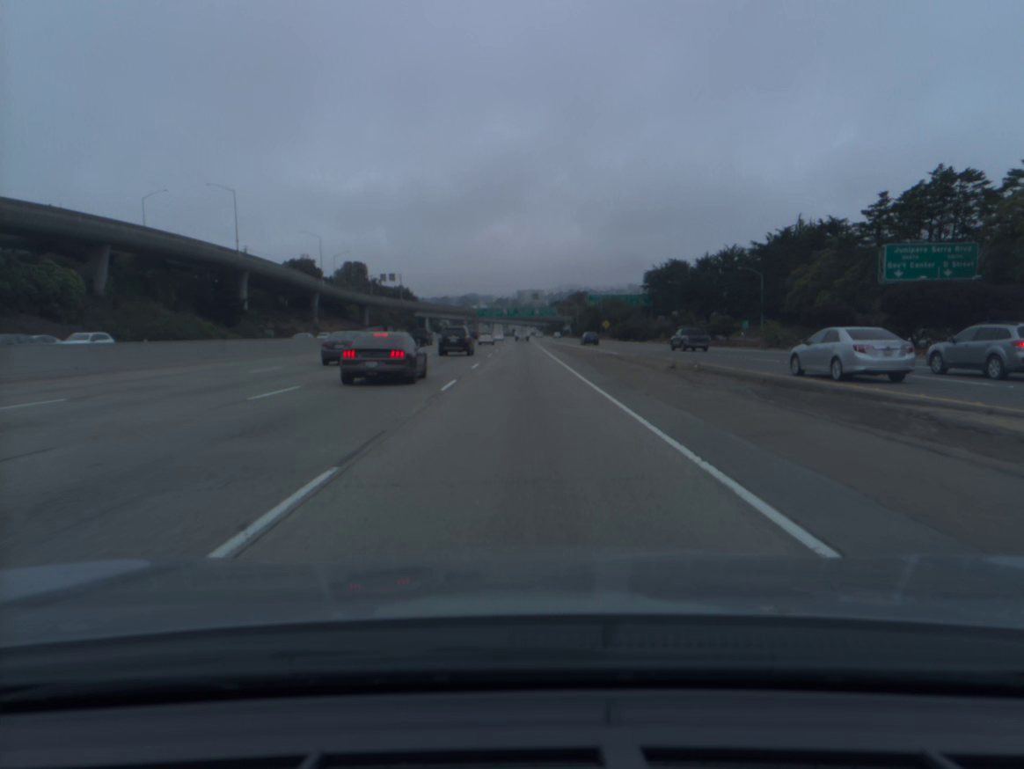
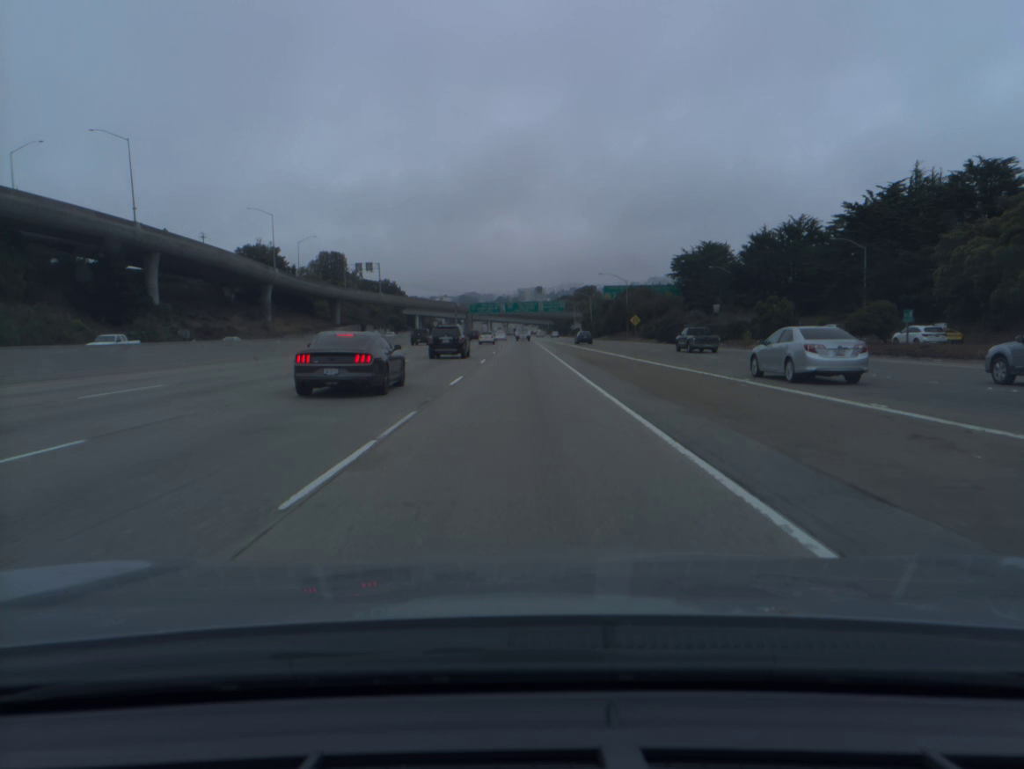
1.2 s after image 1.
(0.0, +38.5) m; 0°
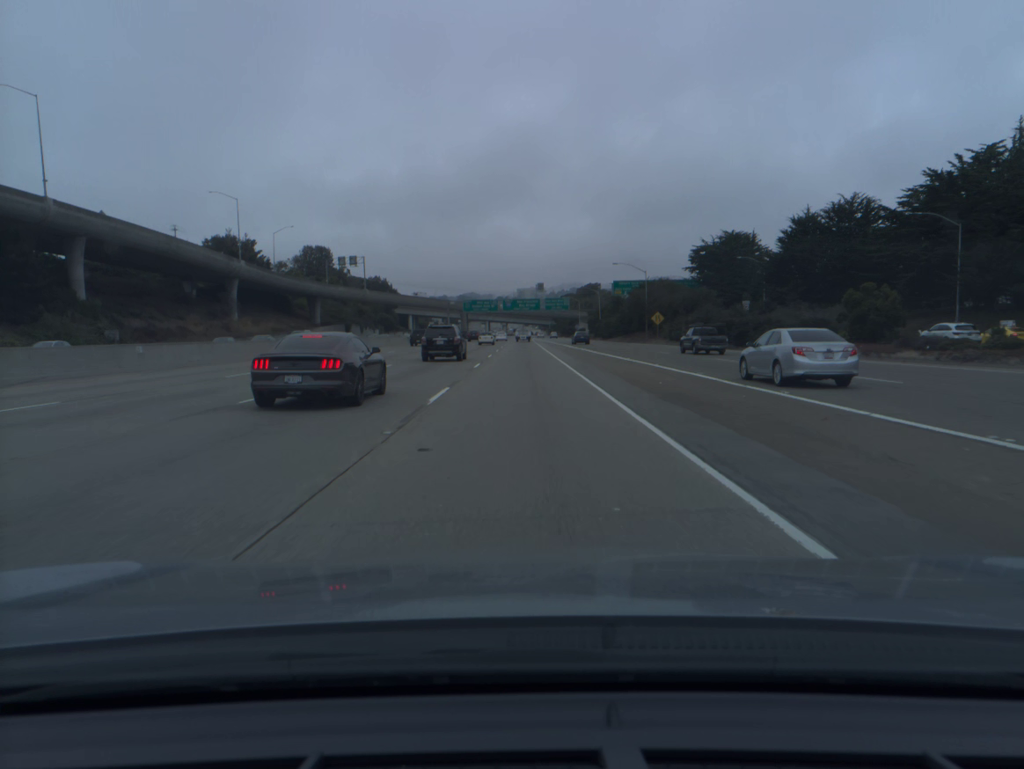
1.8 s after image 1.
(0.0, +19.4) m; 0°
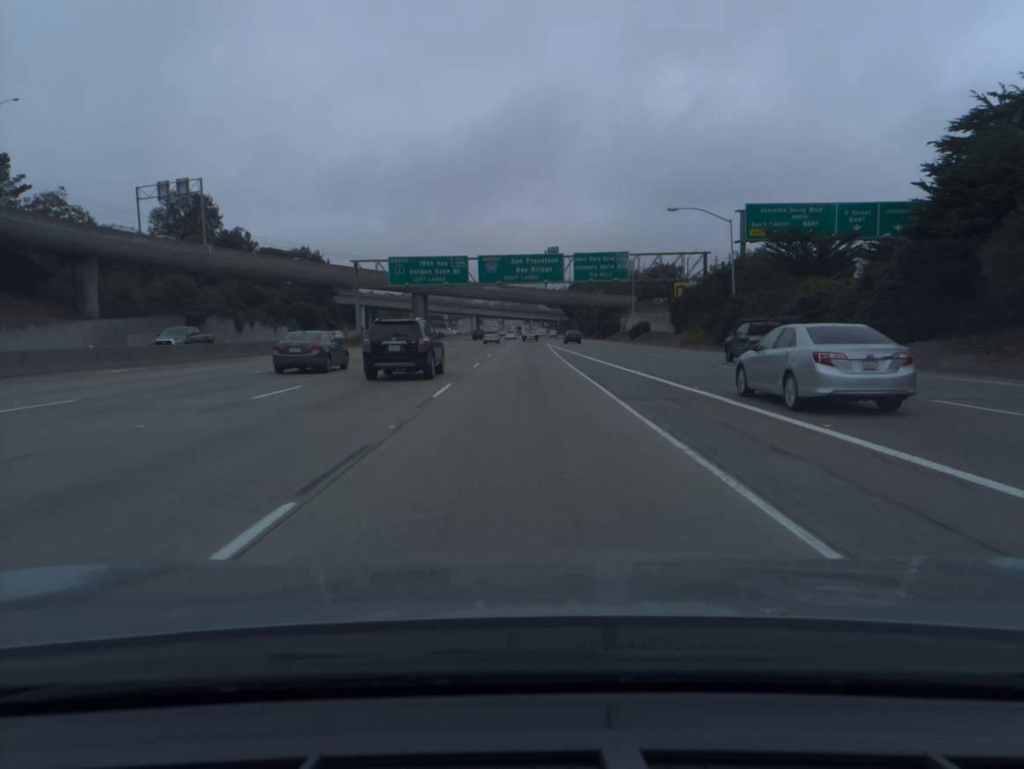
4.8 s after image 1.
(0.0, +98.3) m; 0°
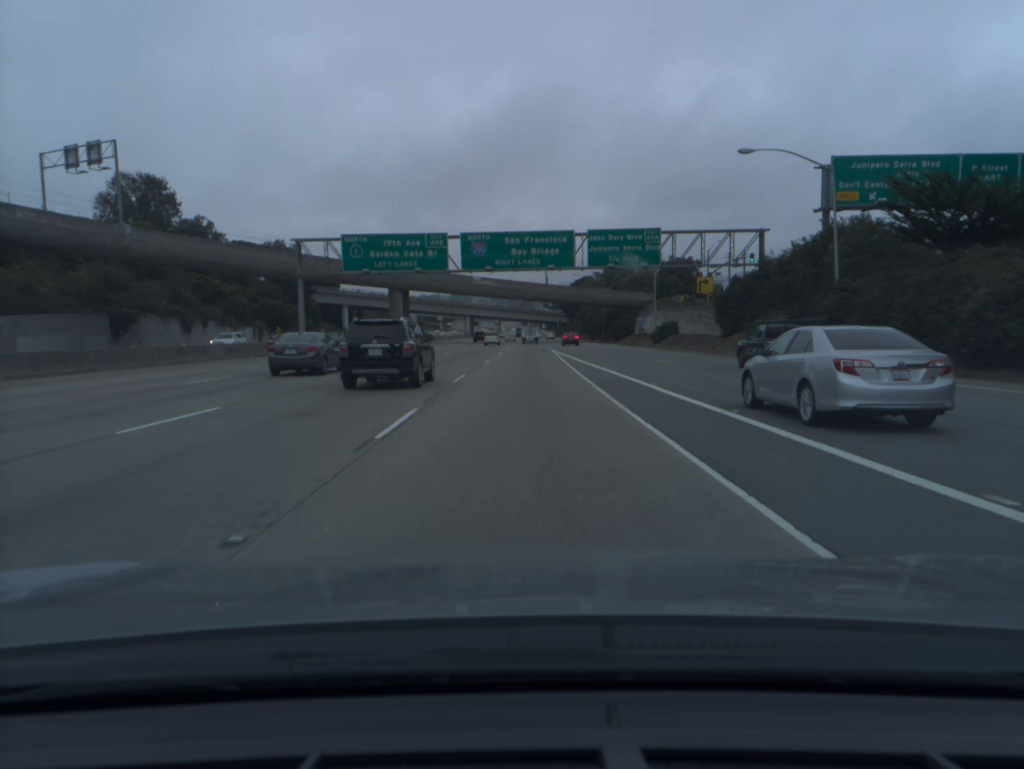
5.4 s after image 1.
(0.0, +19.8) m; 0°
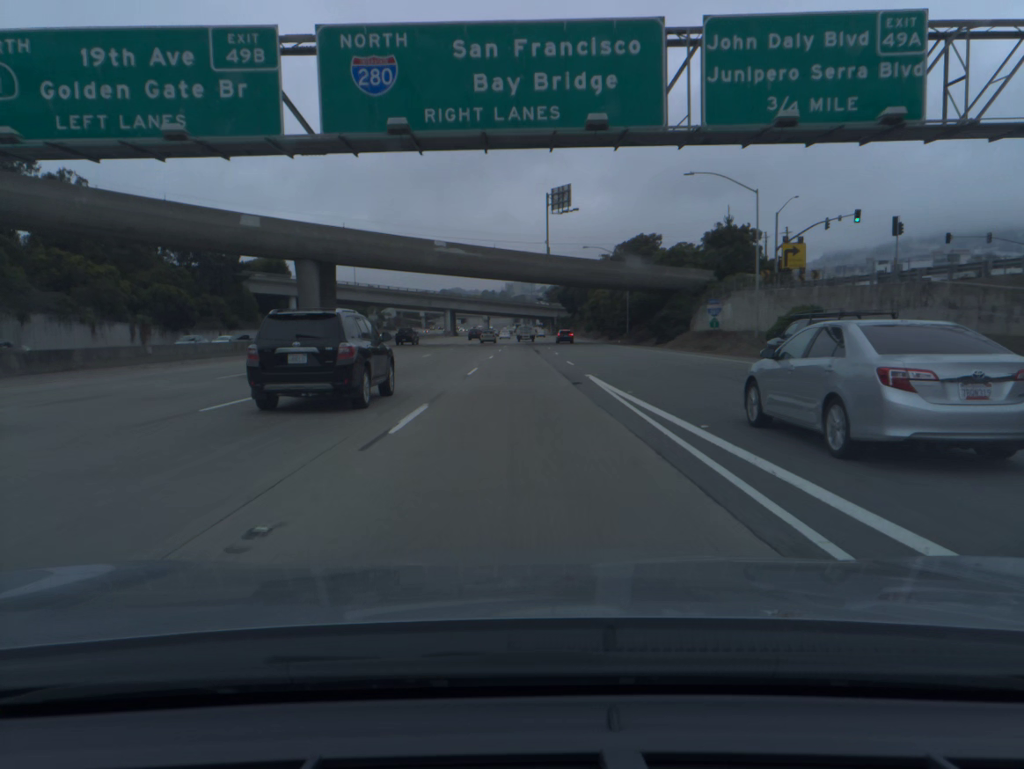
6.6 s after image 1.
(+0.2, +39.6) m; +1°
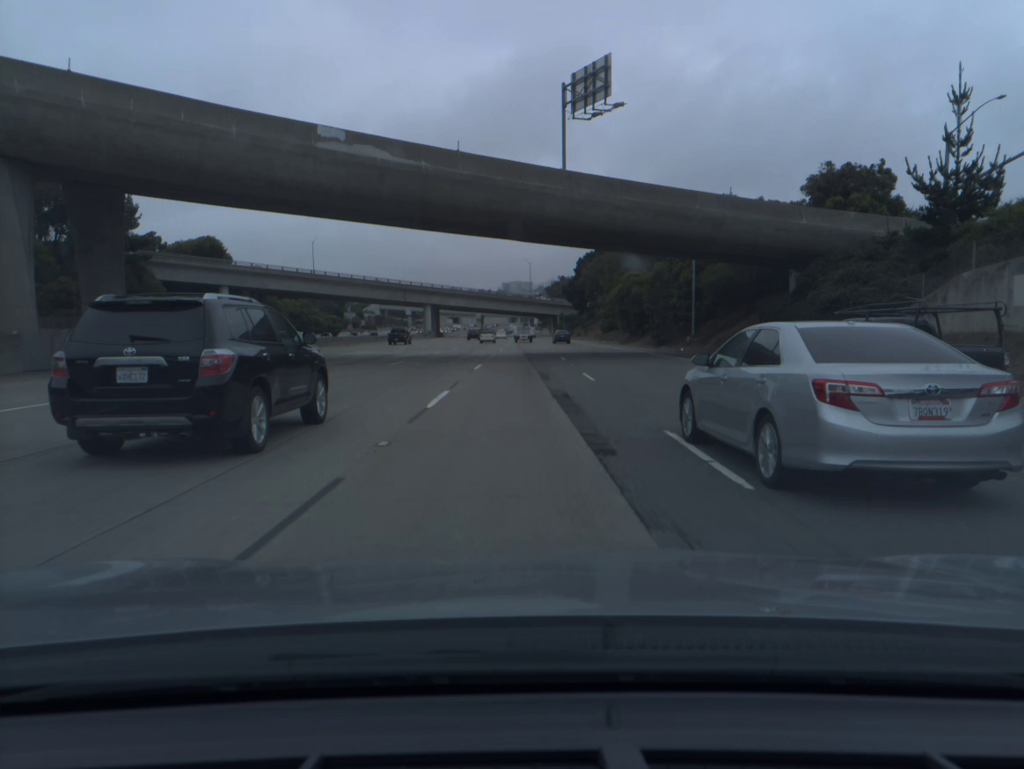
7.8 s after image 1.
(+0.1, +39.5) m; 0°
